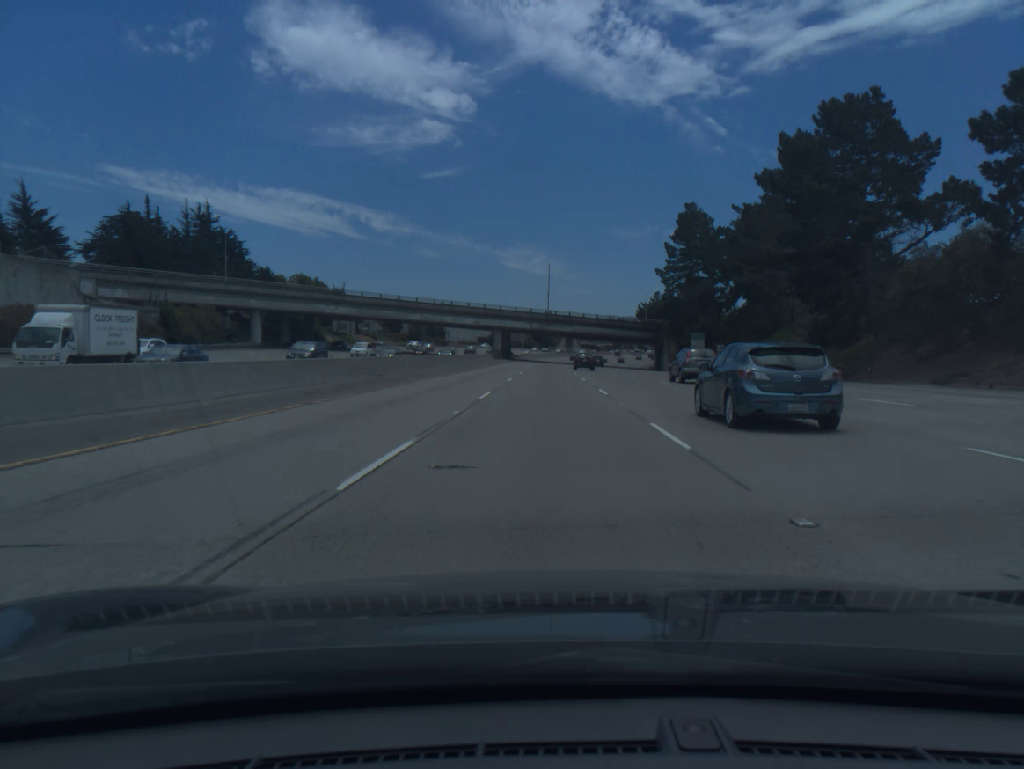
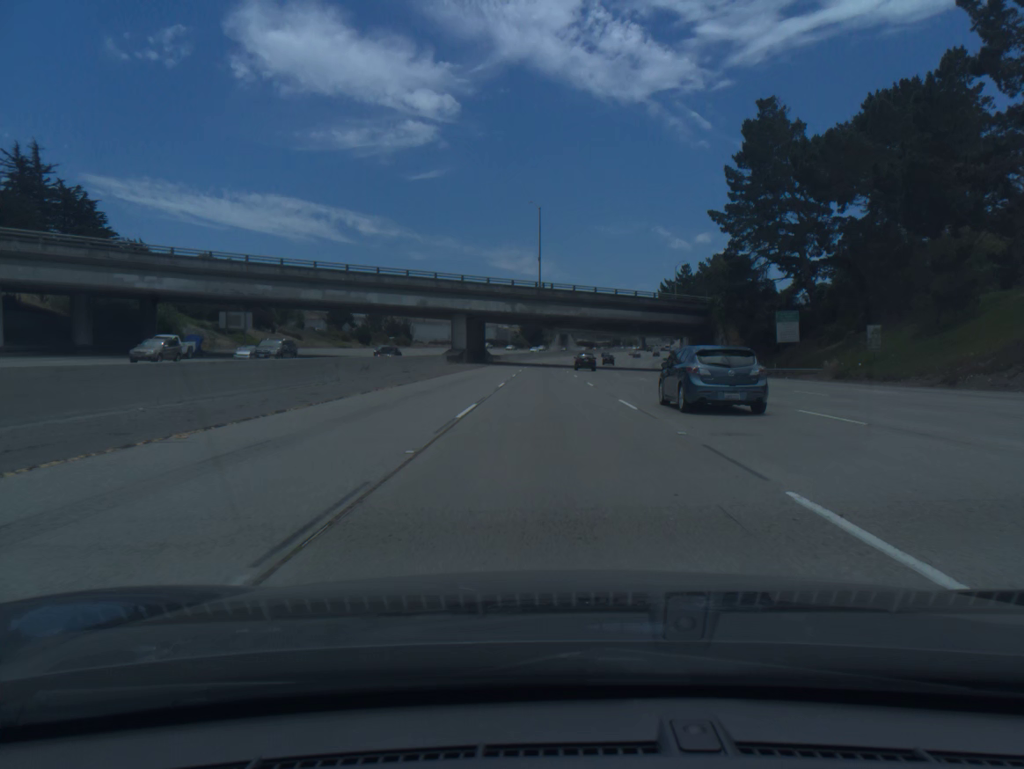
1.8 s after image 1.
(+0.2, +50.7) m; +1°
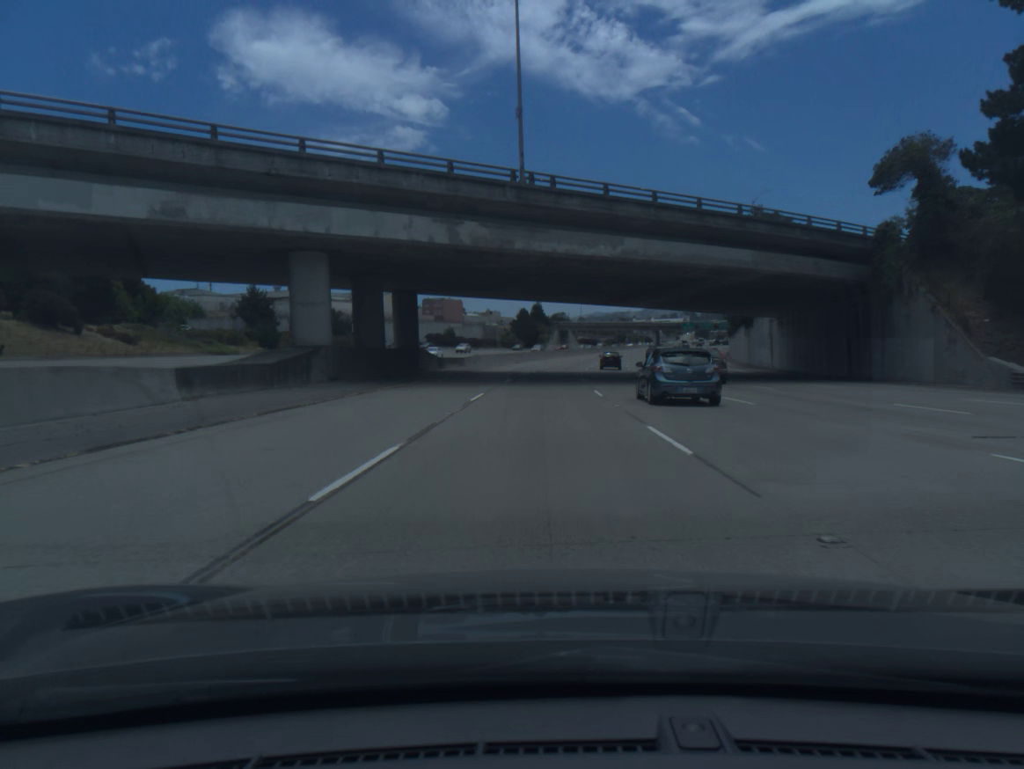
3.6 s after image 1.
(+0.3, +51.8) m; 0°
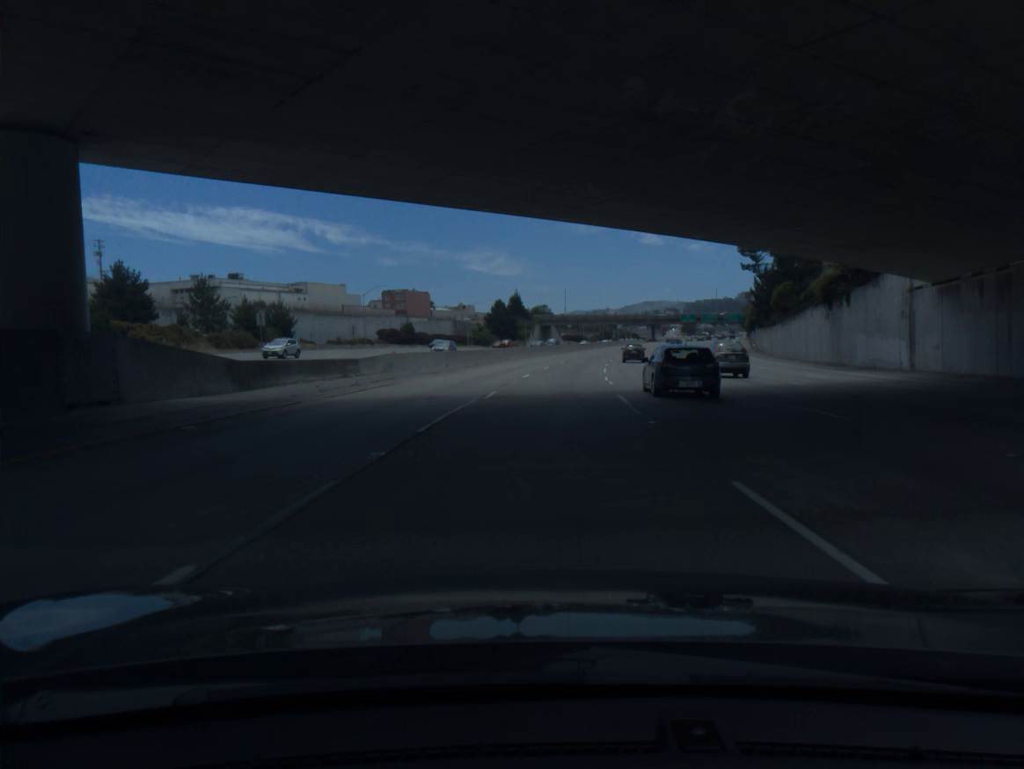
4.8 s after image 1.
(+0.2, +35.2) m; +1°
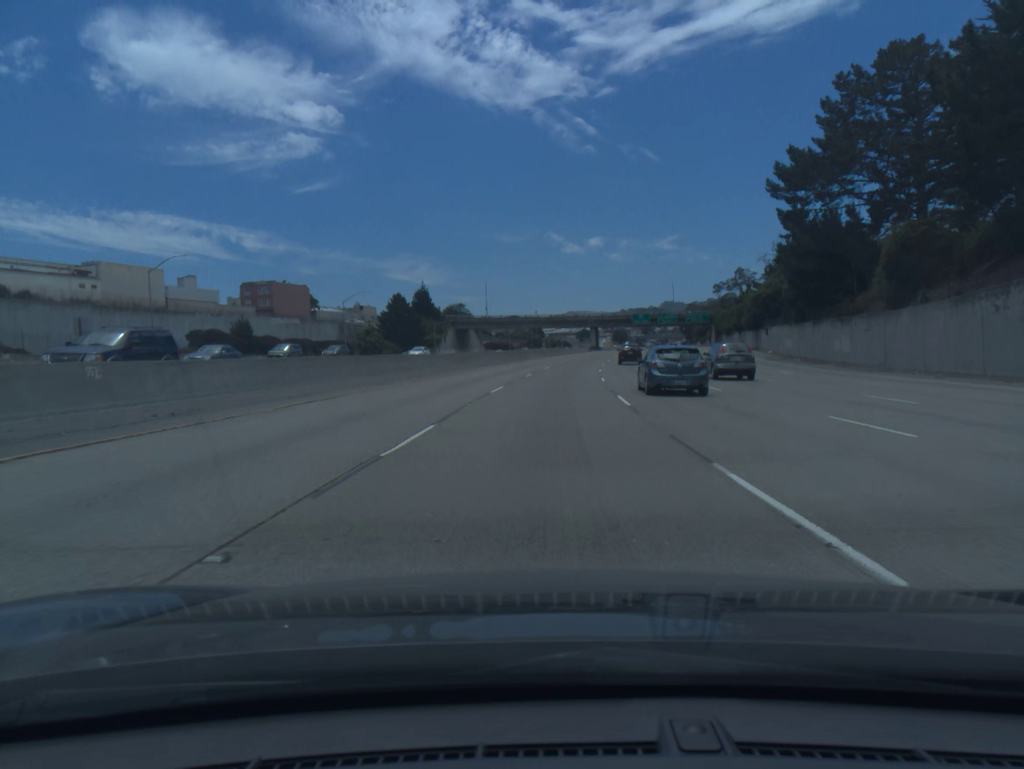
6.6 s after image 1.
(+2.4, +53.7) m; +5°
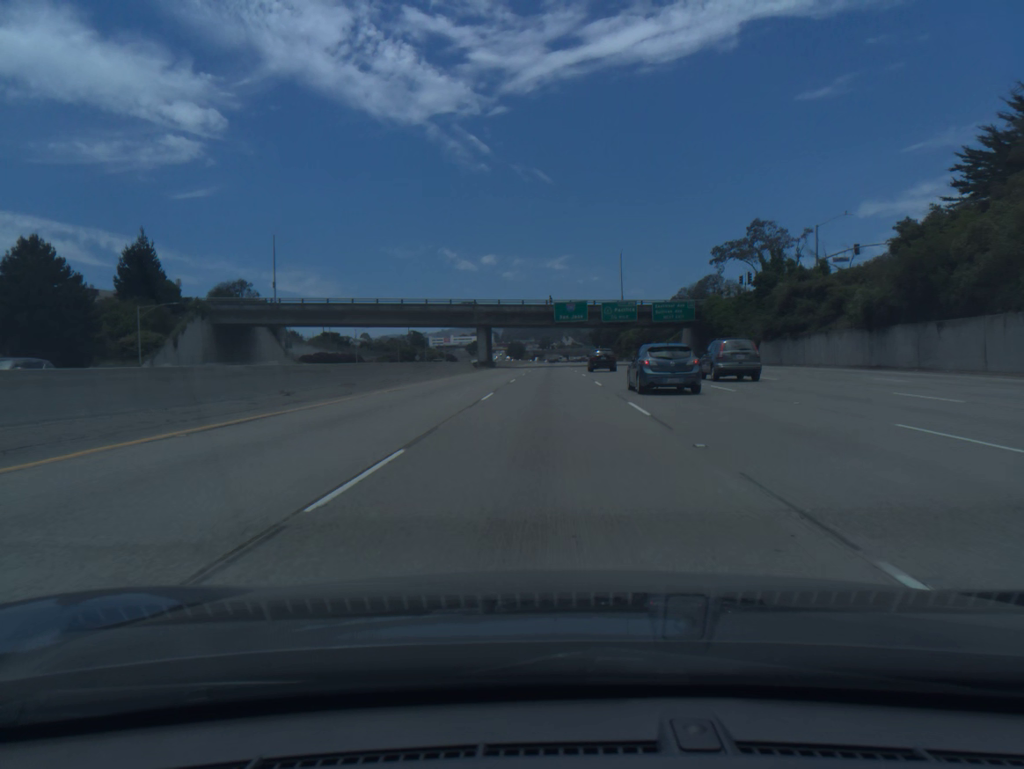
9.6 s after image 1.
(+6.5, +90.7) m; +8°
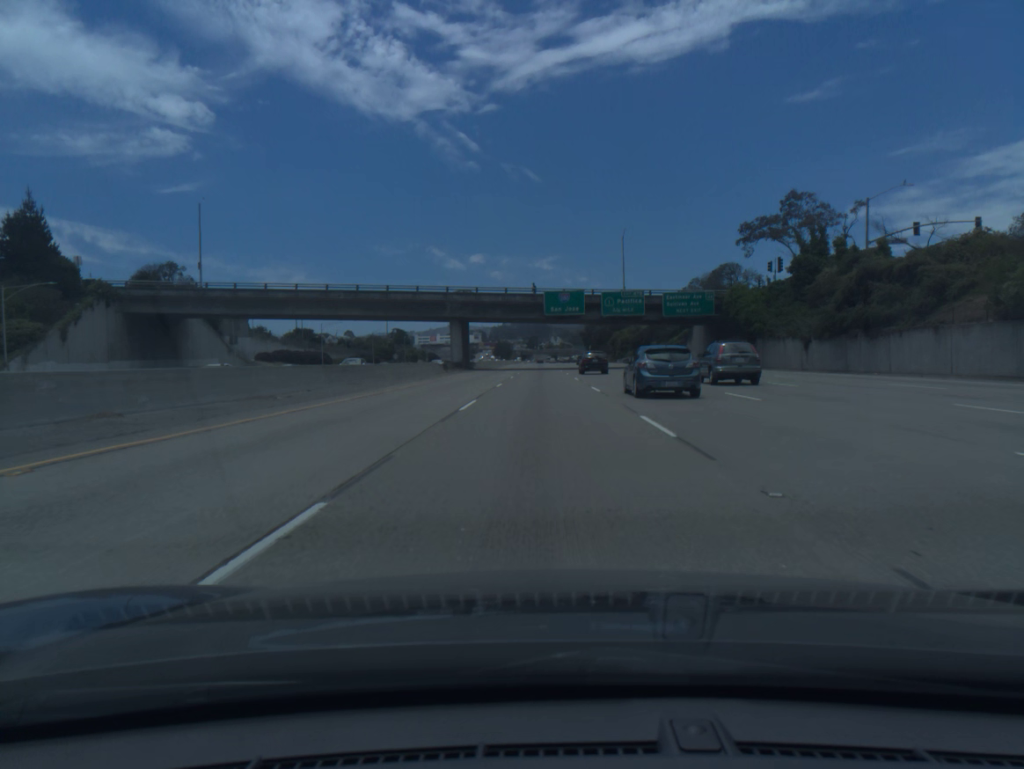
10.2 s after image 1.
(+0.1, +18.3) m; +1°
